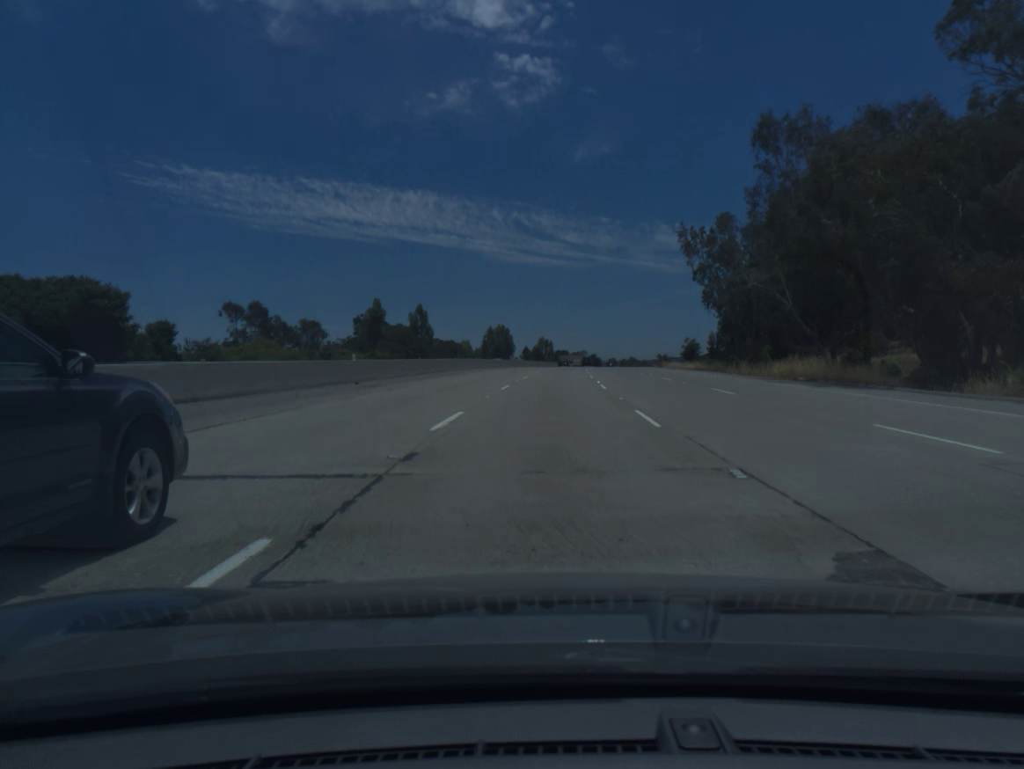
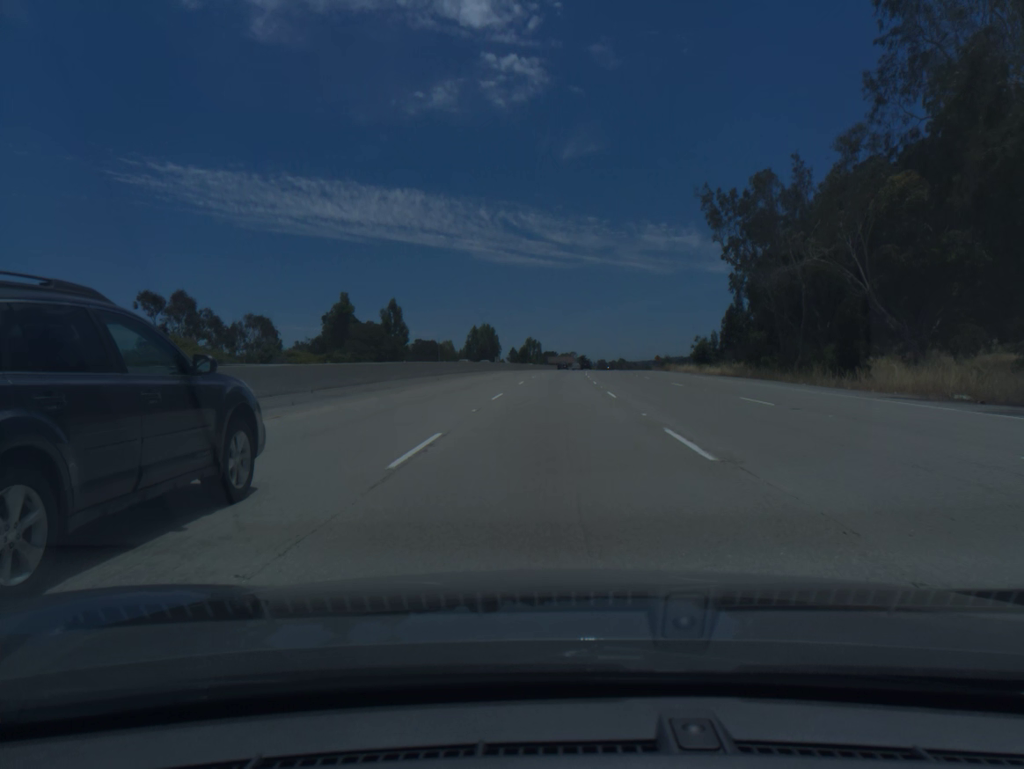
(+0.1, +18.4) m; +1°
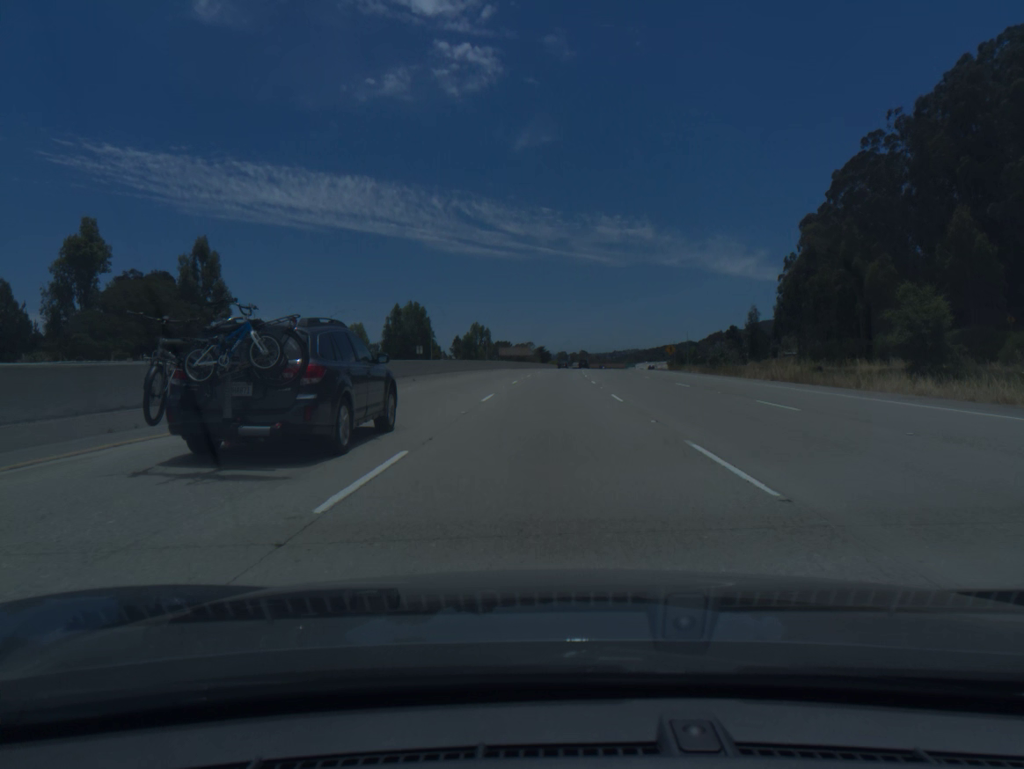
(+2.2, +73.8) m; +3°
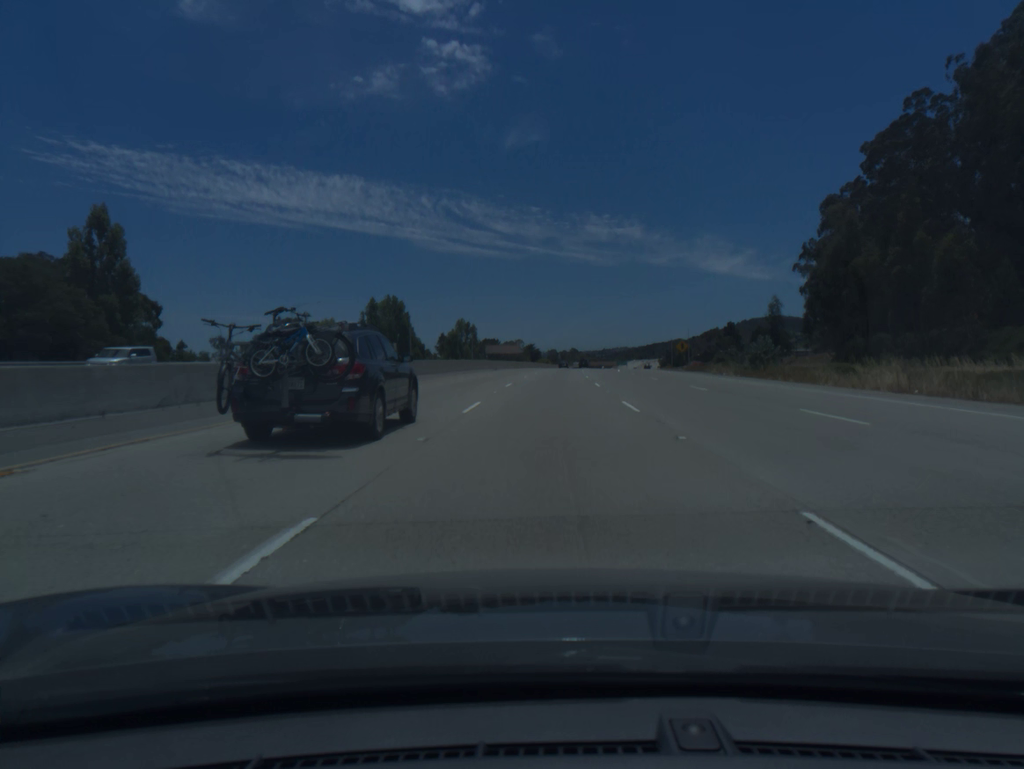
(+0.1, +18.5) m; +1°
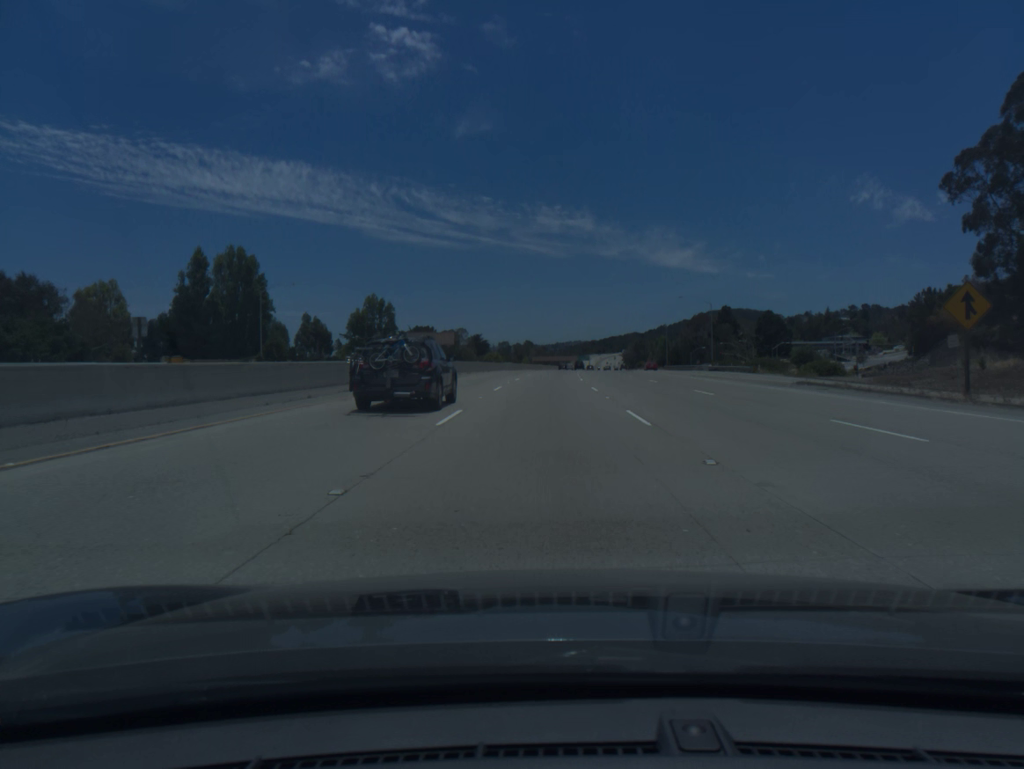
(+2.0, +73.9) m; +3°
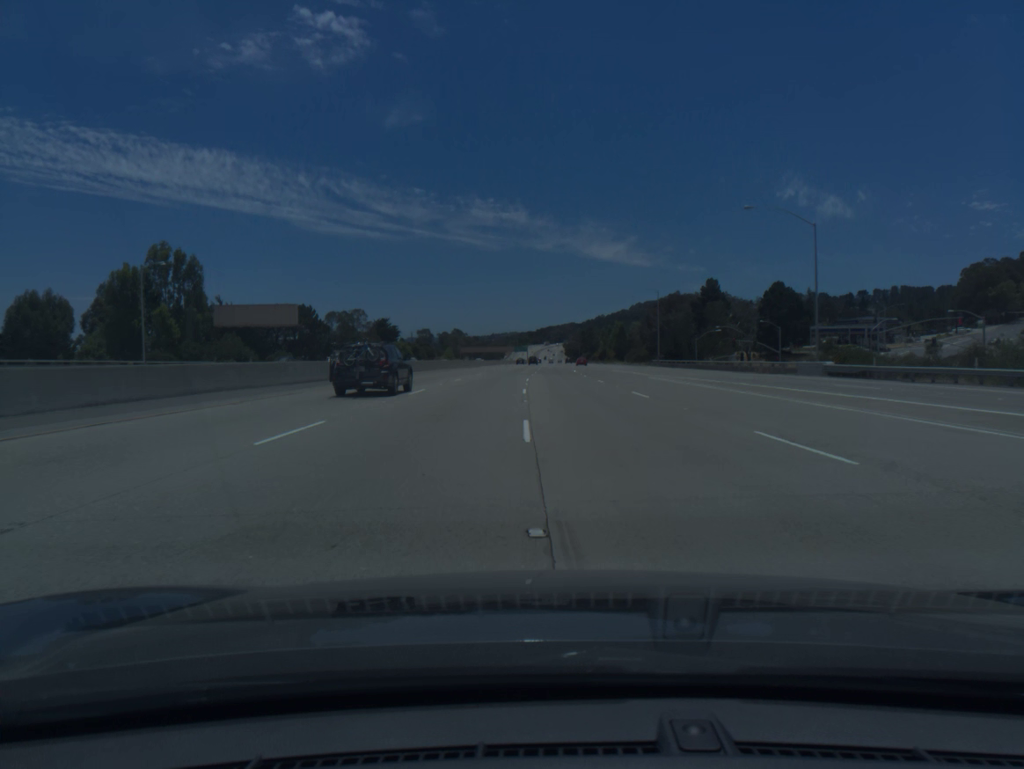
(+3.3, +74.1) m; +5°
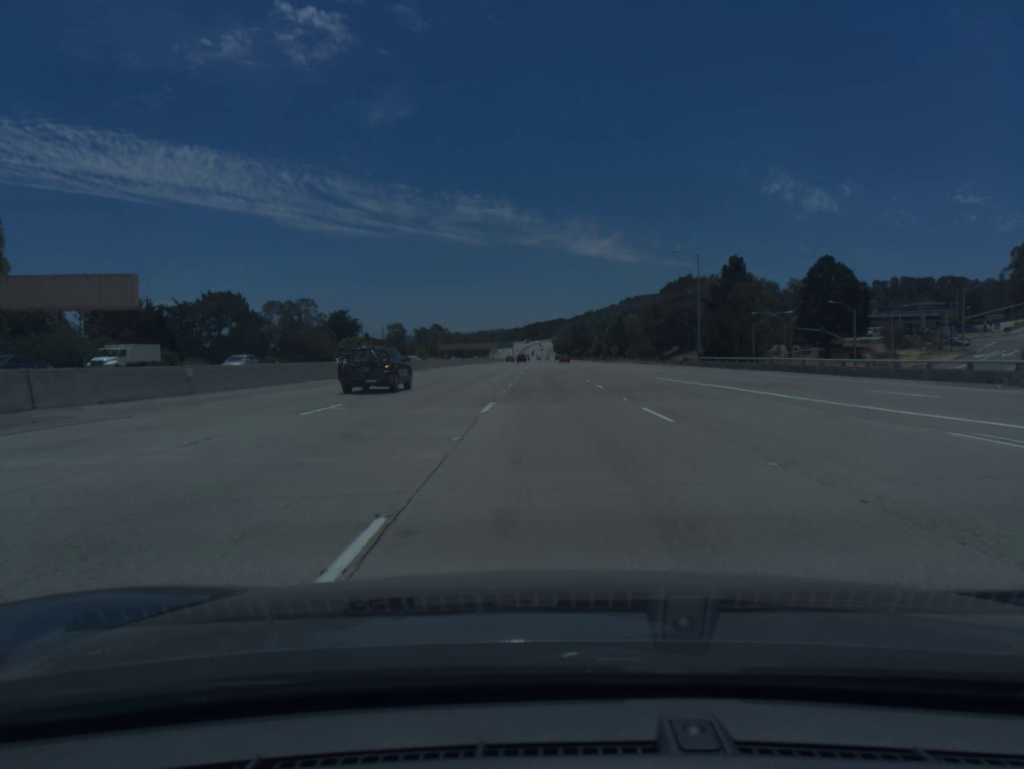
(+0.3, +37.4) m; +1°
